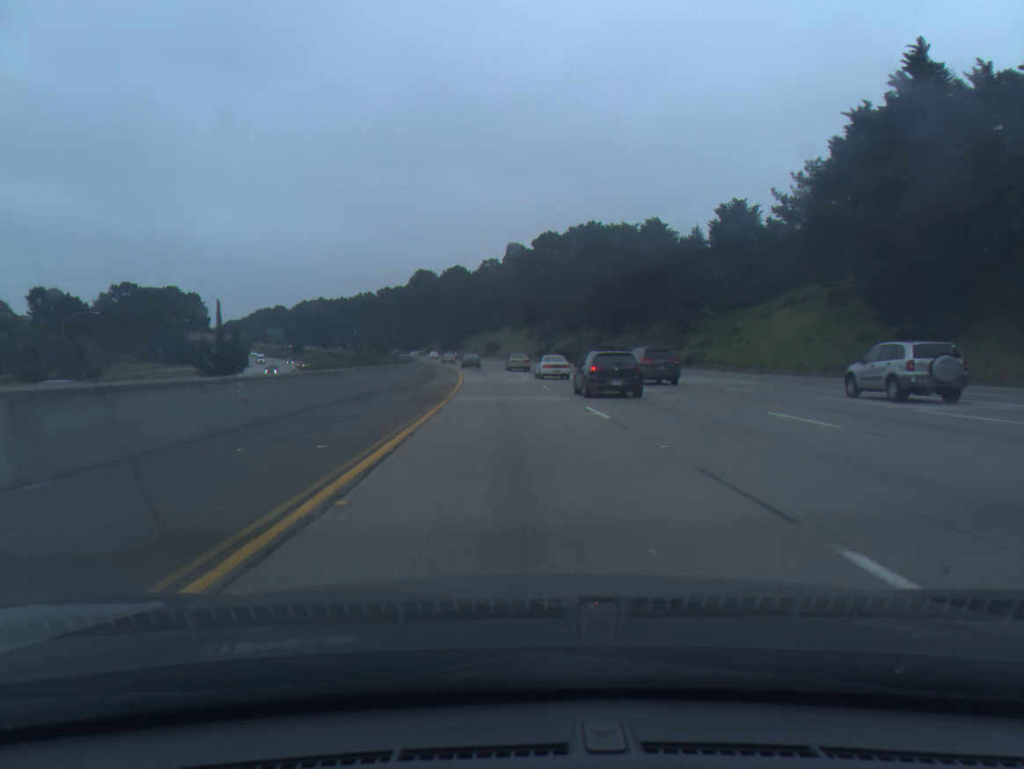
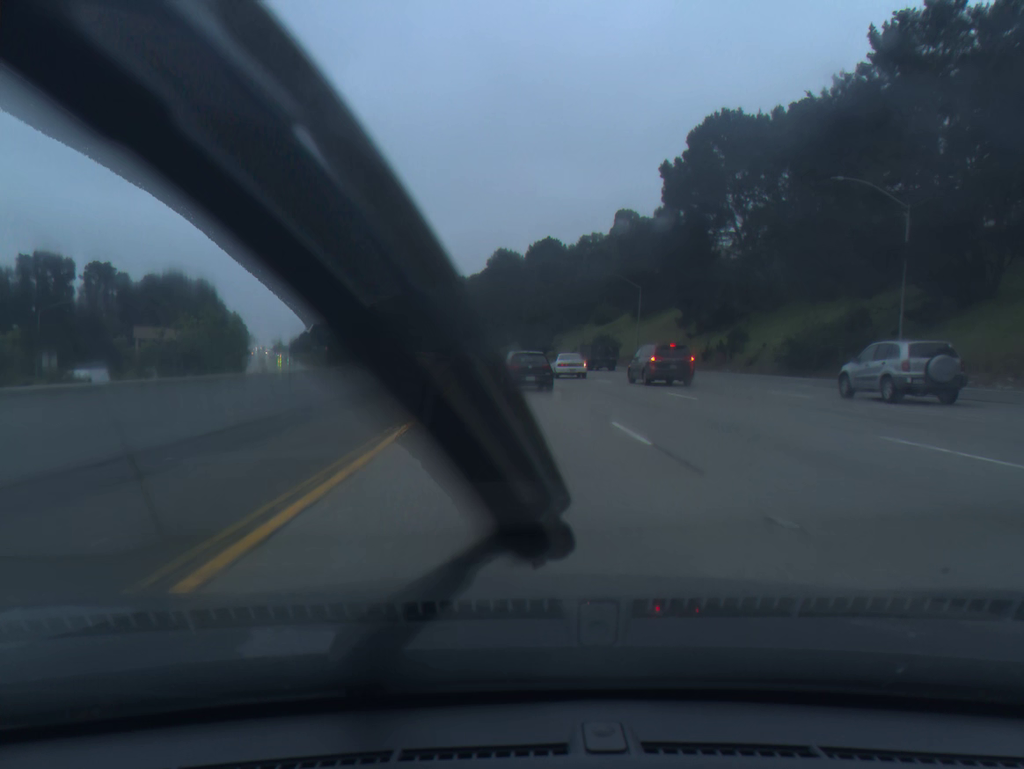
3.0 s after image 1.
(-4.7, +77.5) m; -7°
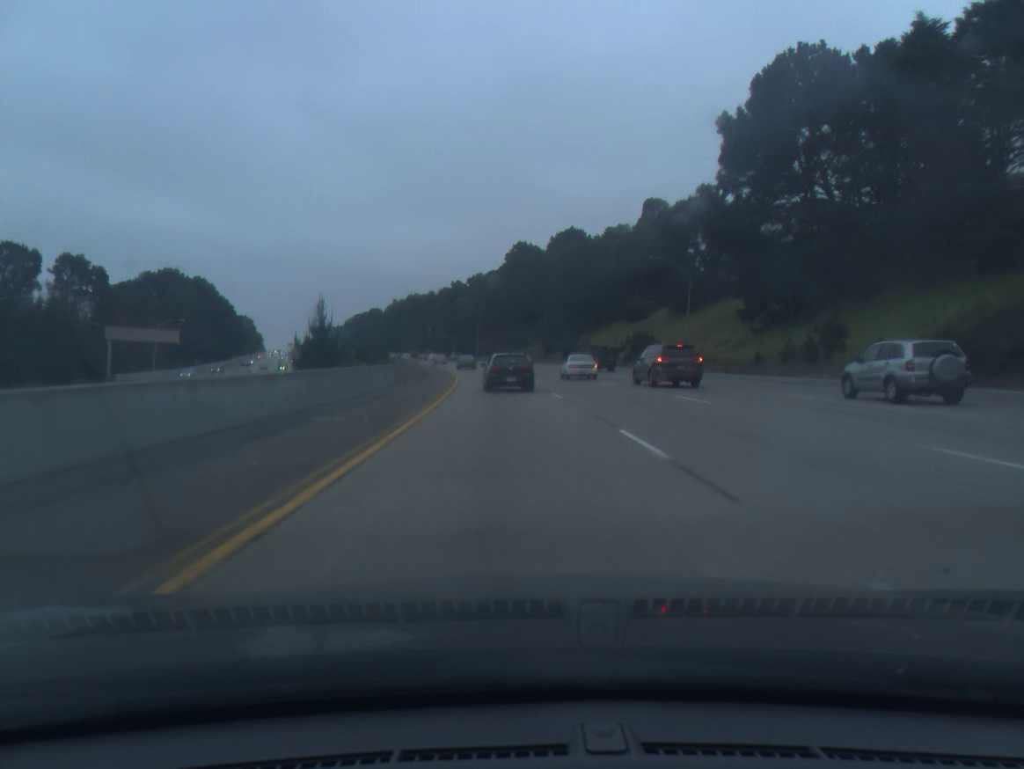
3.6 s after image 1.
(-0.2, +15.9) m; -1°
